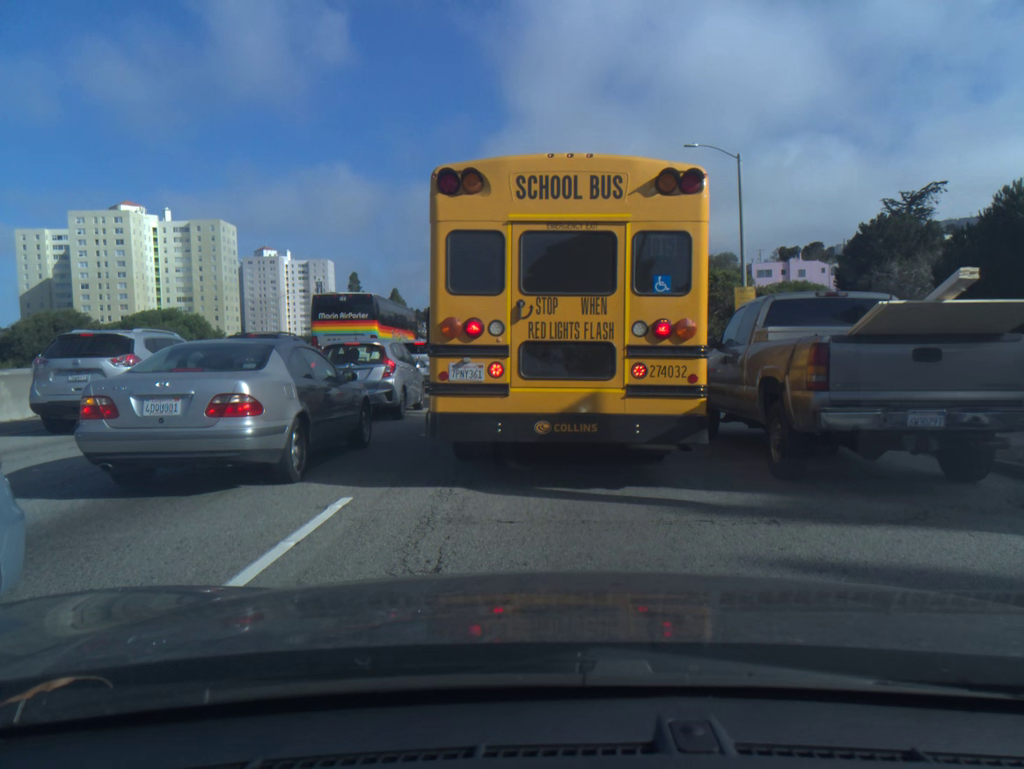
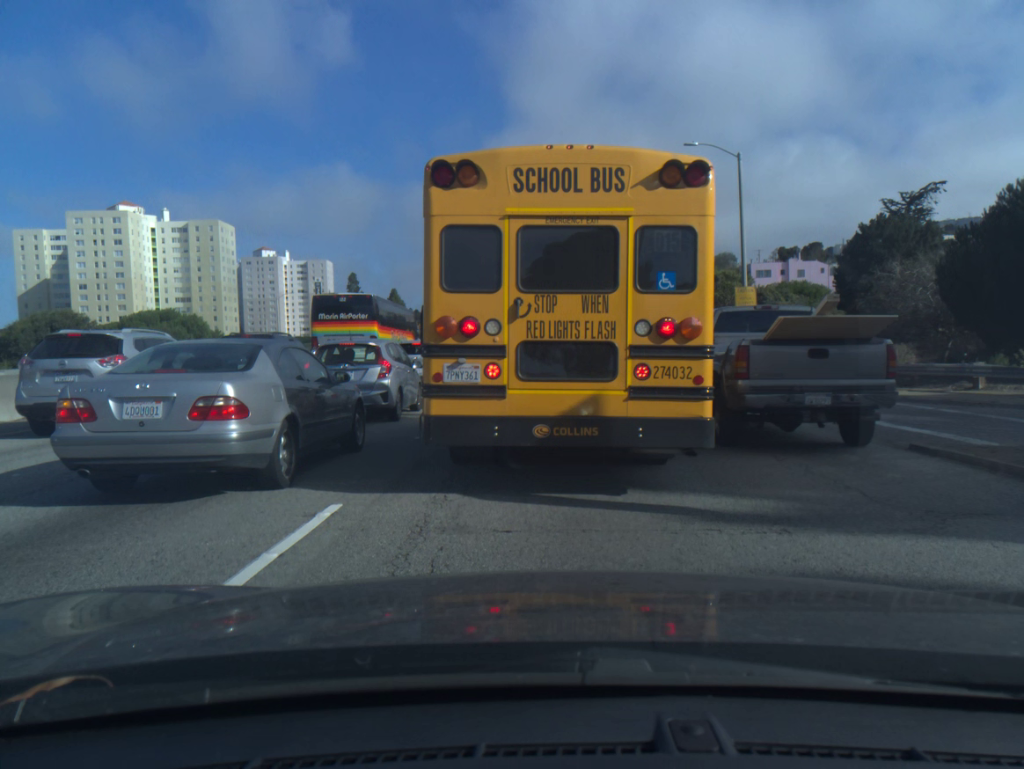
(0.0, +0.3) m; 0°
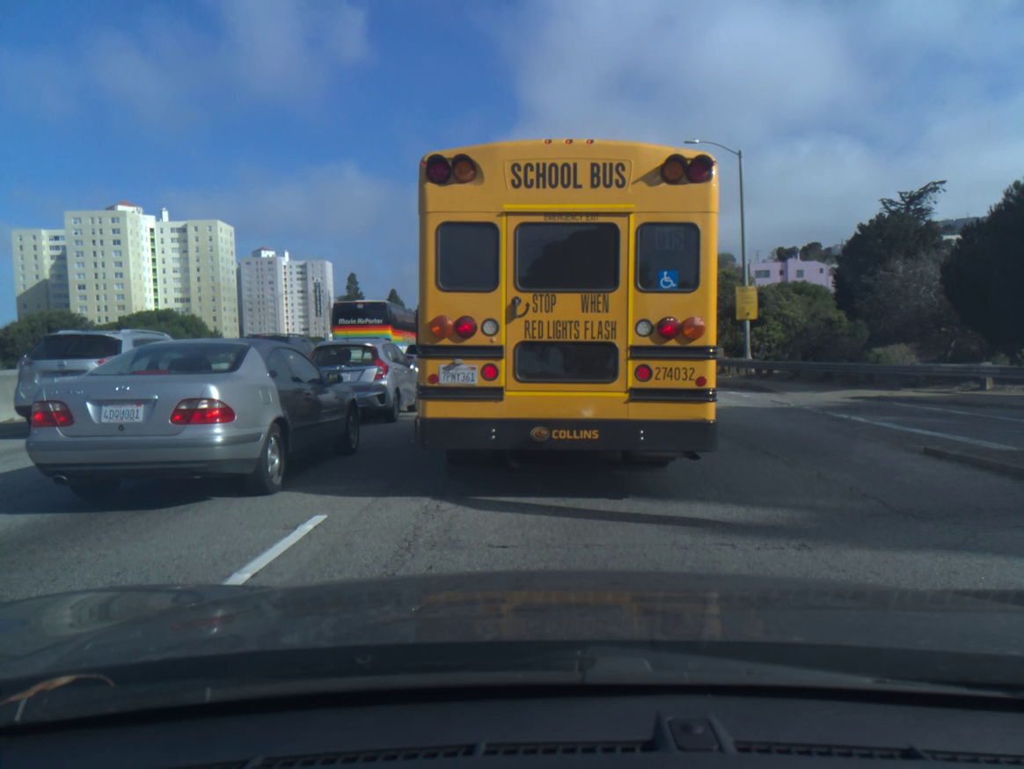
(0.0, +0.4) m; 0°
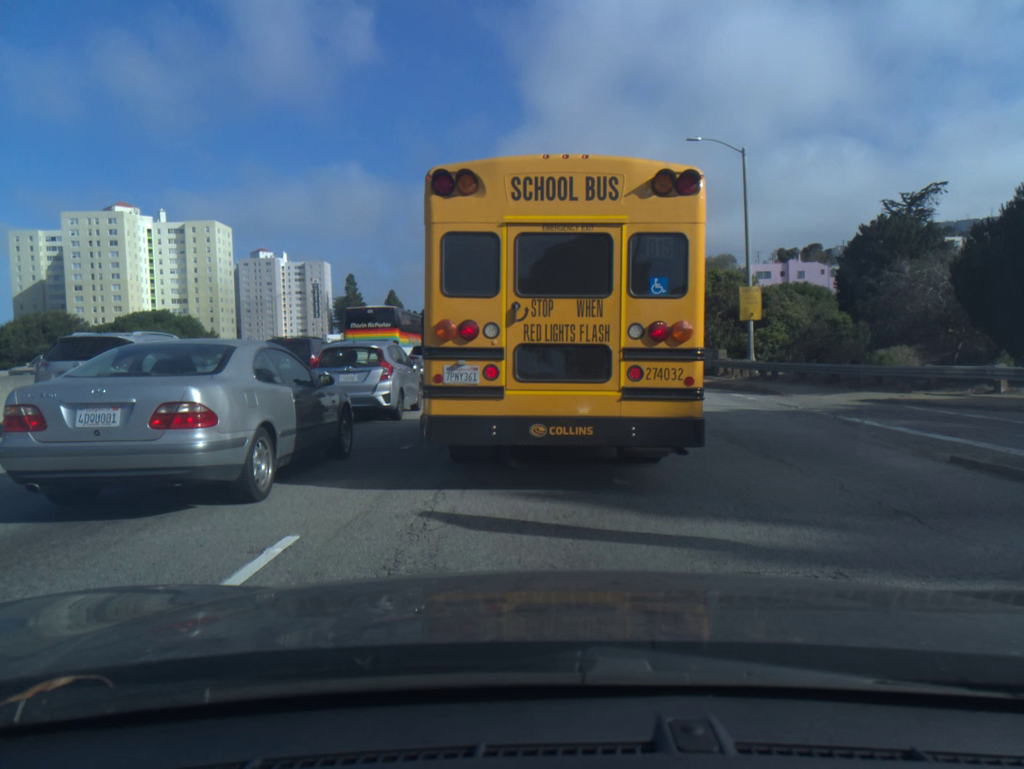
(0.0, +0.5) m; 0°
